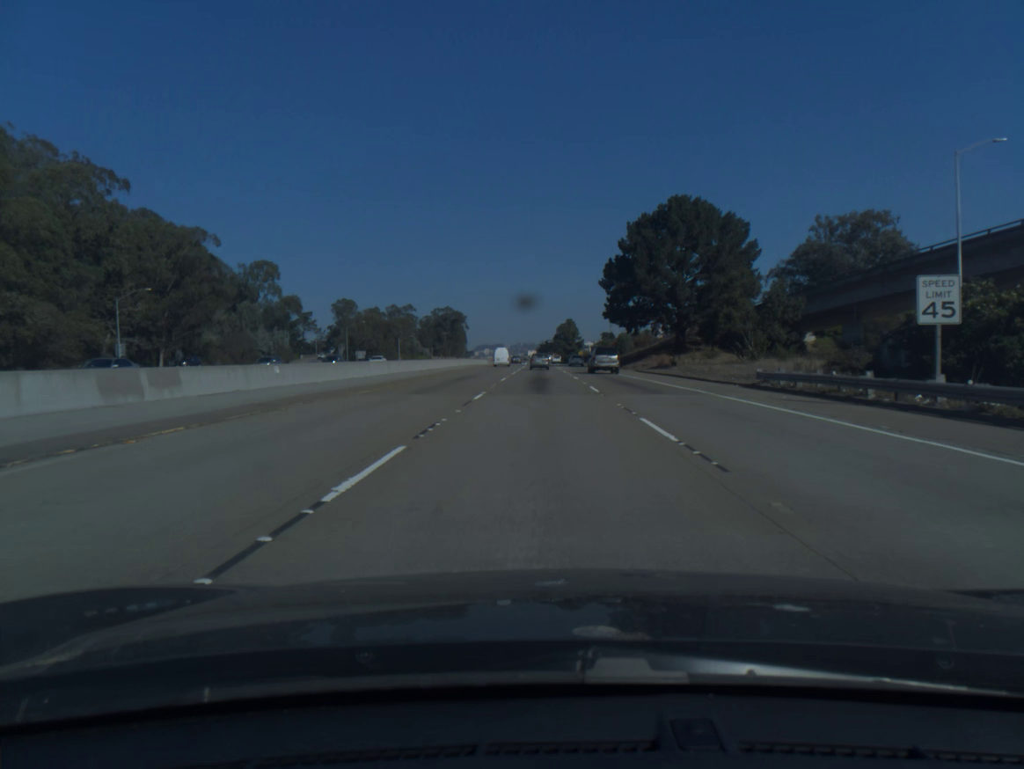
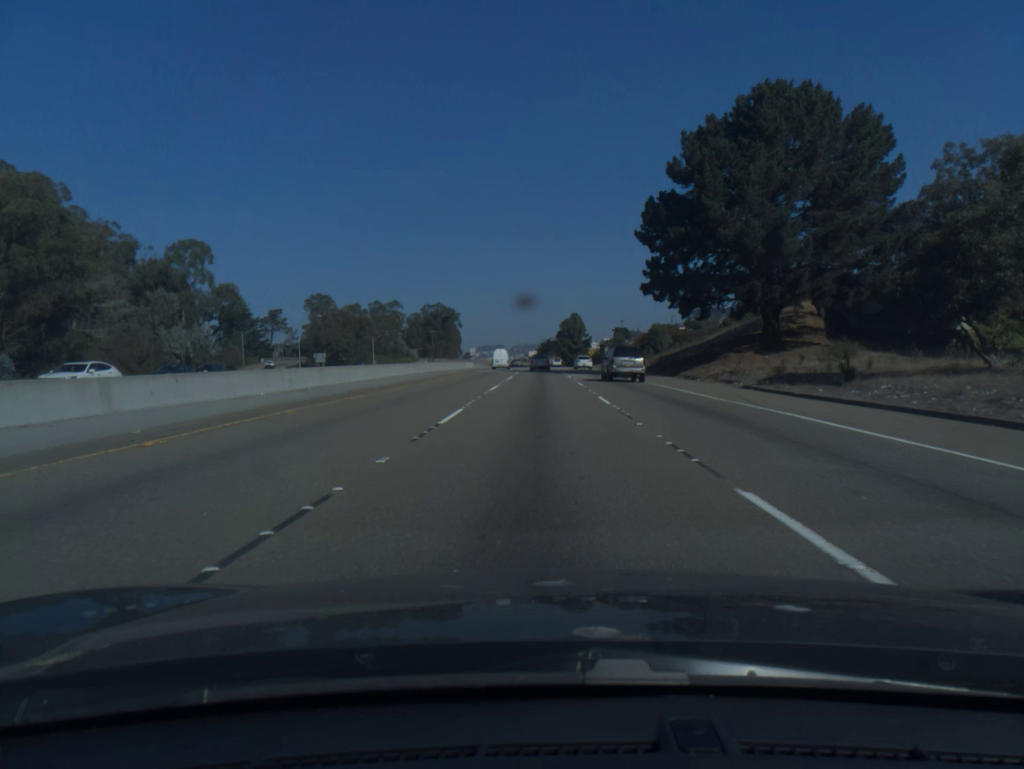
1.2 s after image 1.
(+0.1, +36.4) m; 0°
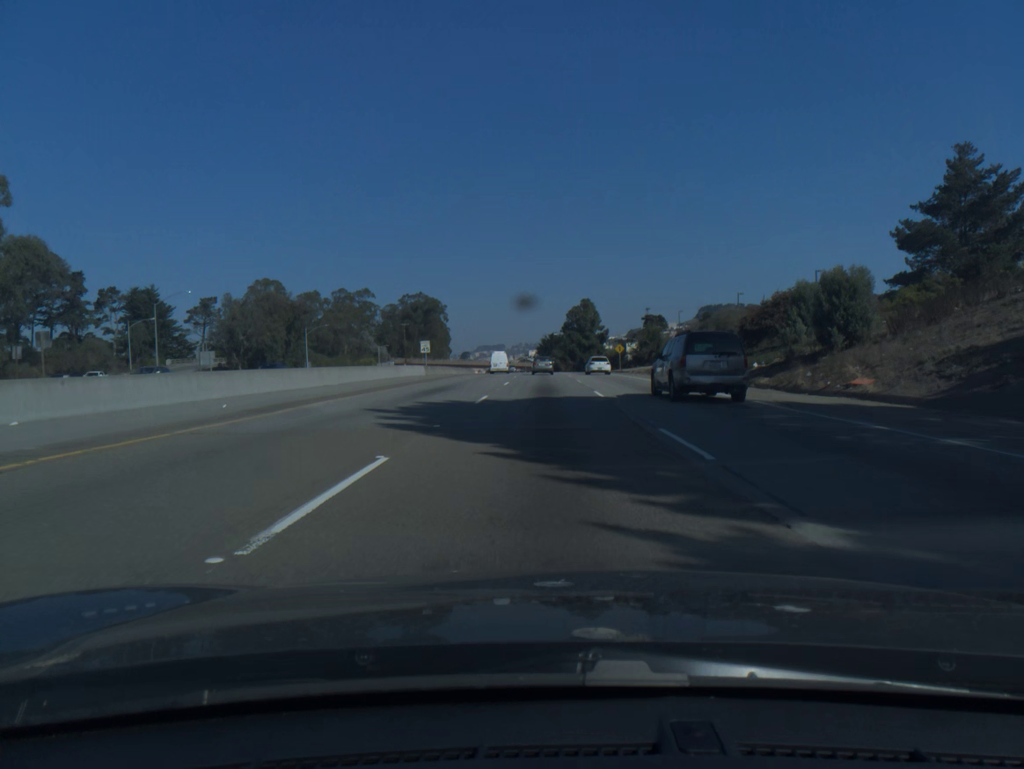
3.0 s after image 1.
(-0.2, +54.1) m; 0°
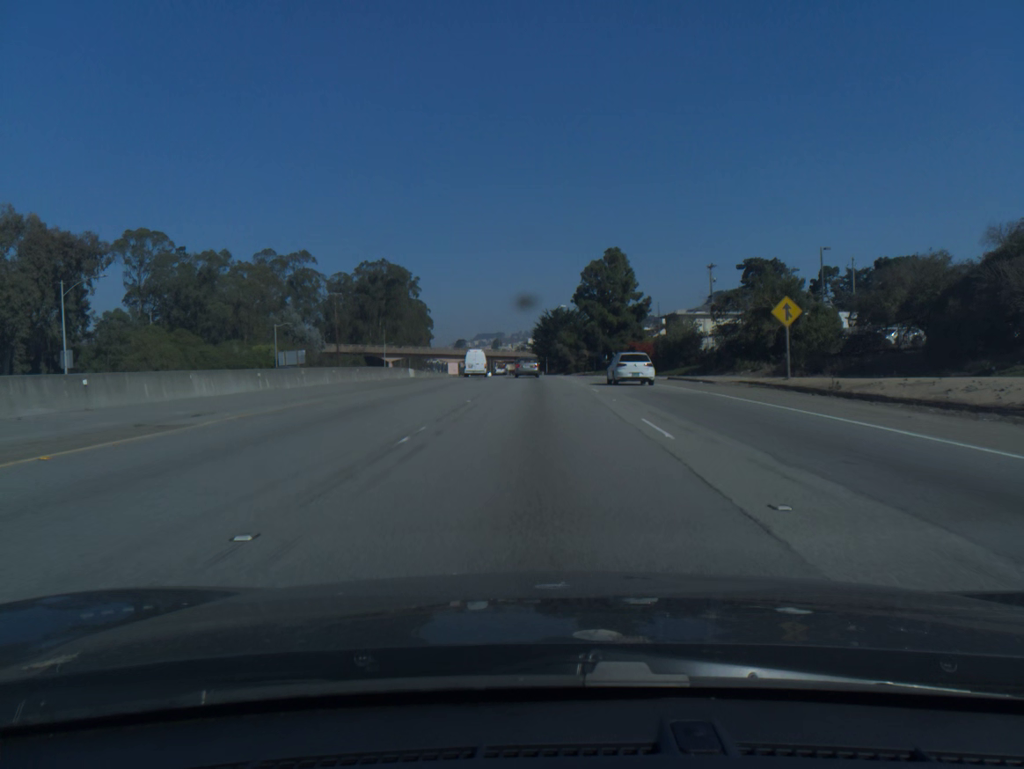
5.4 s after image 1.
(+0.2, +70.0) m; 0°
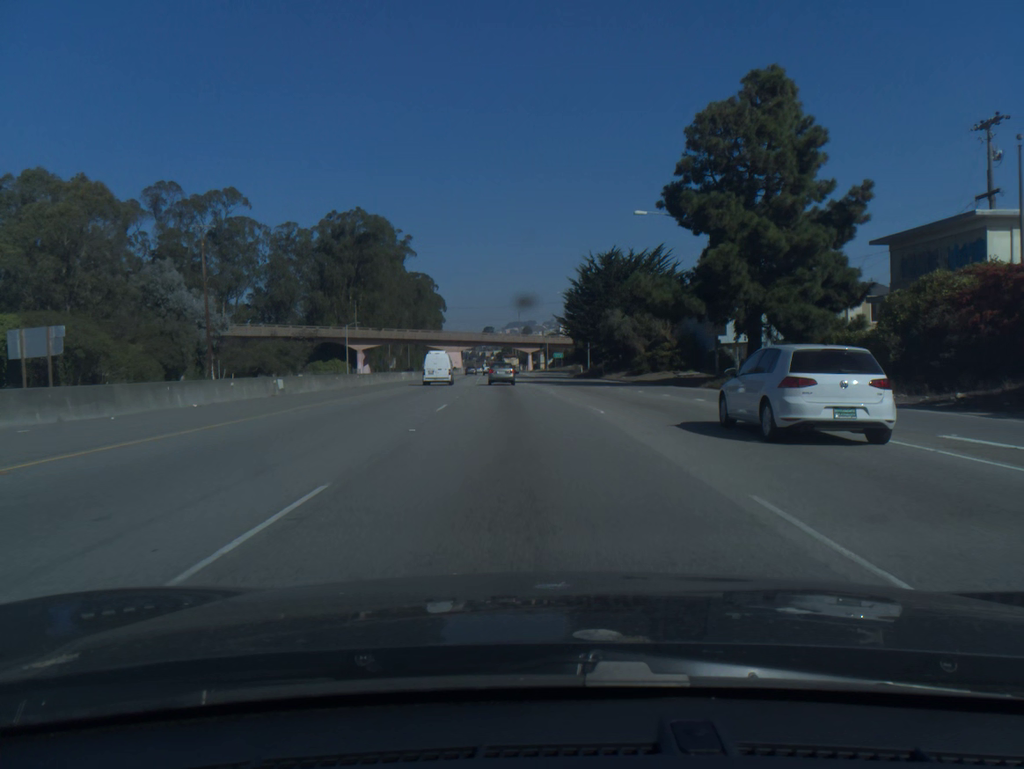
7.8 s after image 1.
(-0.7, +66.3) m; -2°
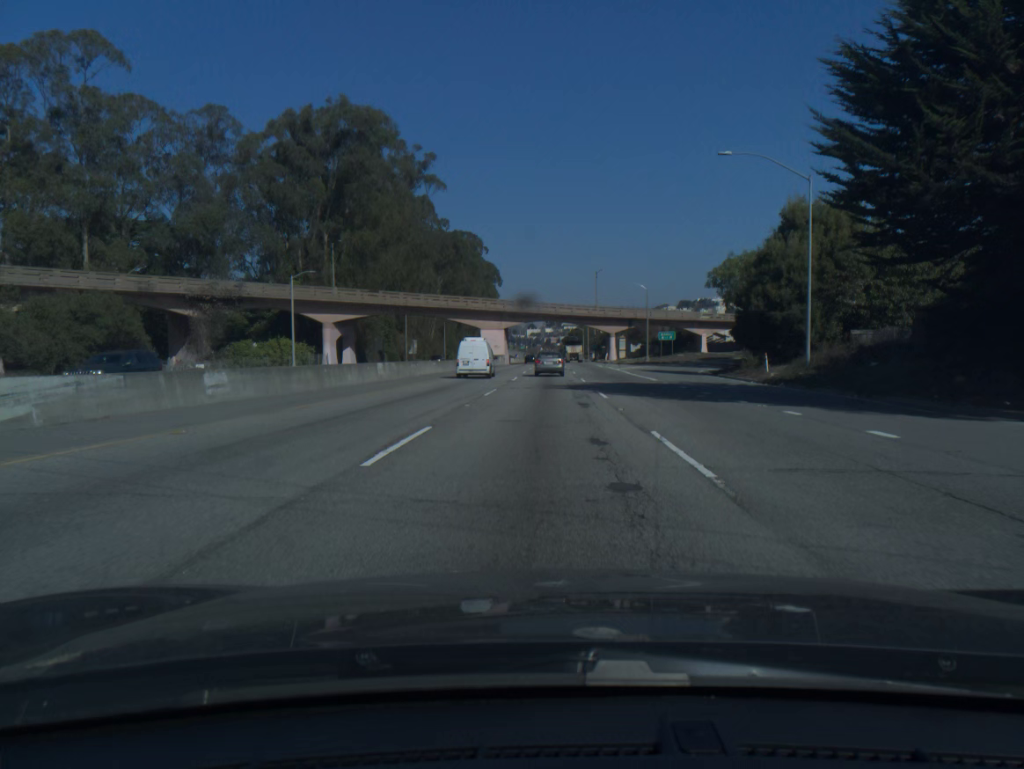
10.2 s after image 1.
(-3.3, +62.8) m; -5°
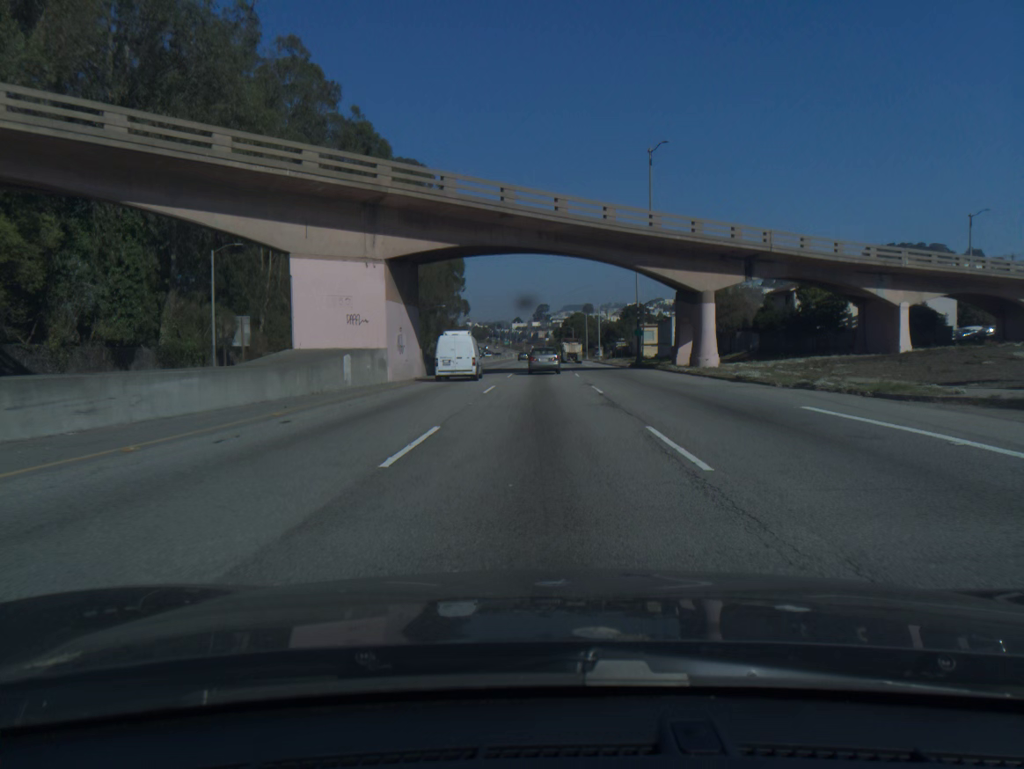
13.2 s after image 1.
(+0.8, +74.0) m; +1°
